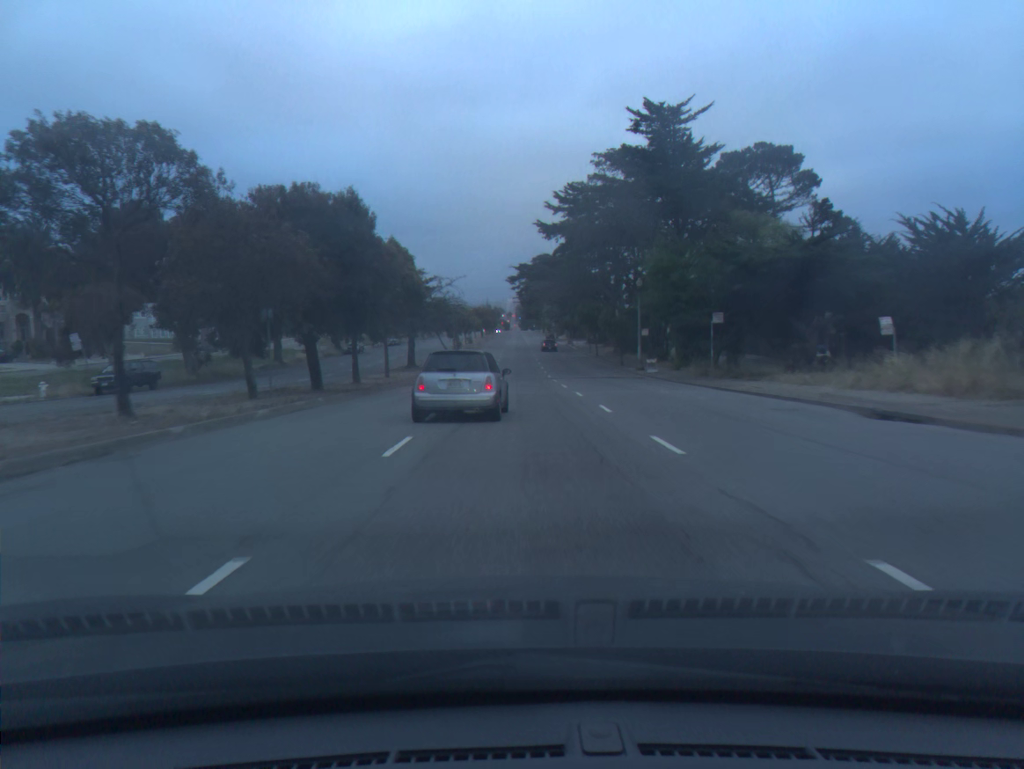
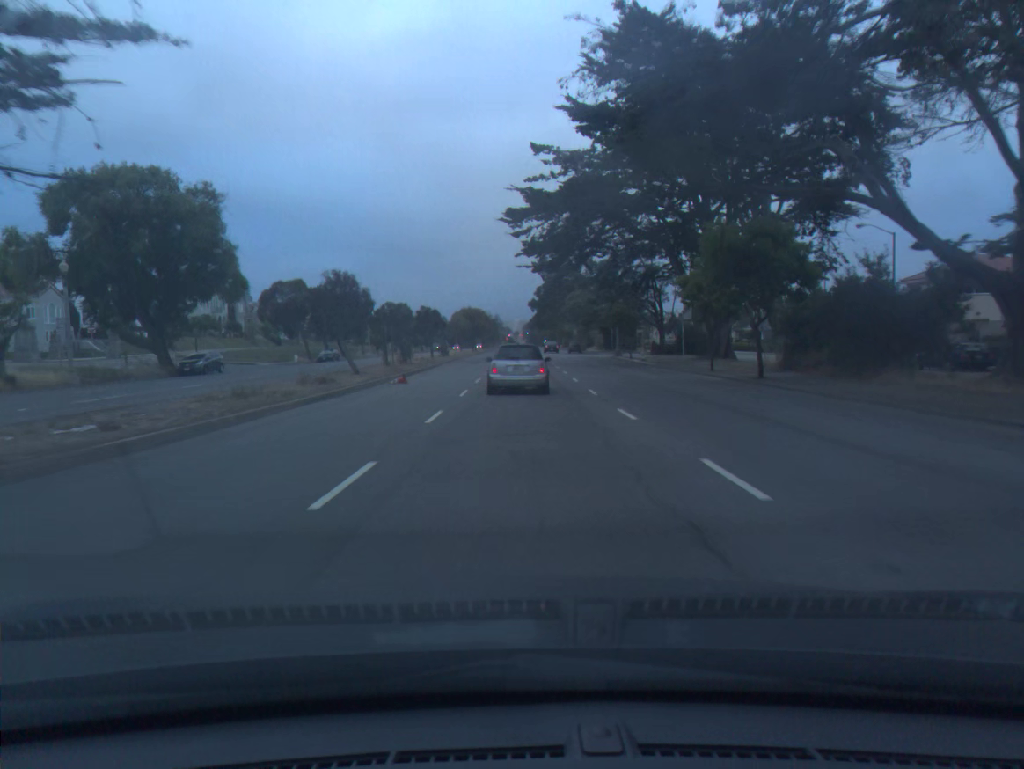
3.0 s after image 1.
(-0.2, +53.5) m; -1°
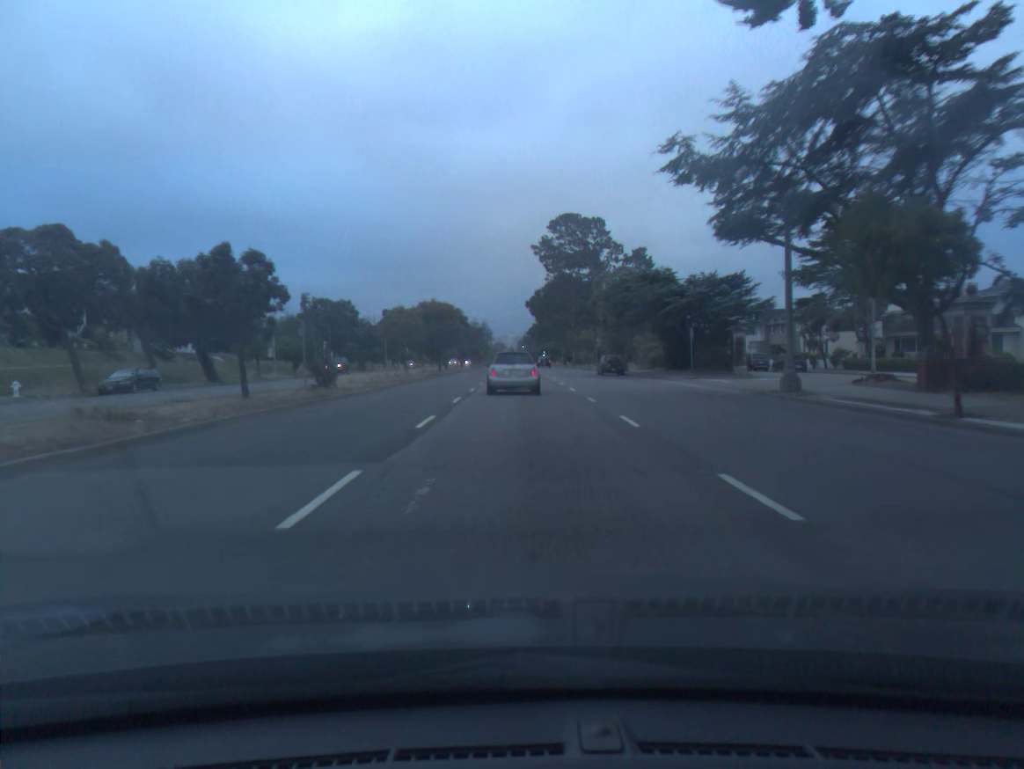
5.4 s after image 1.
(+0.3, +44.7) m; +1°
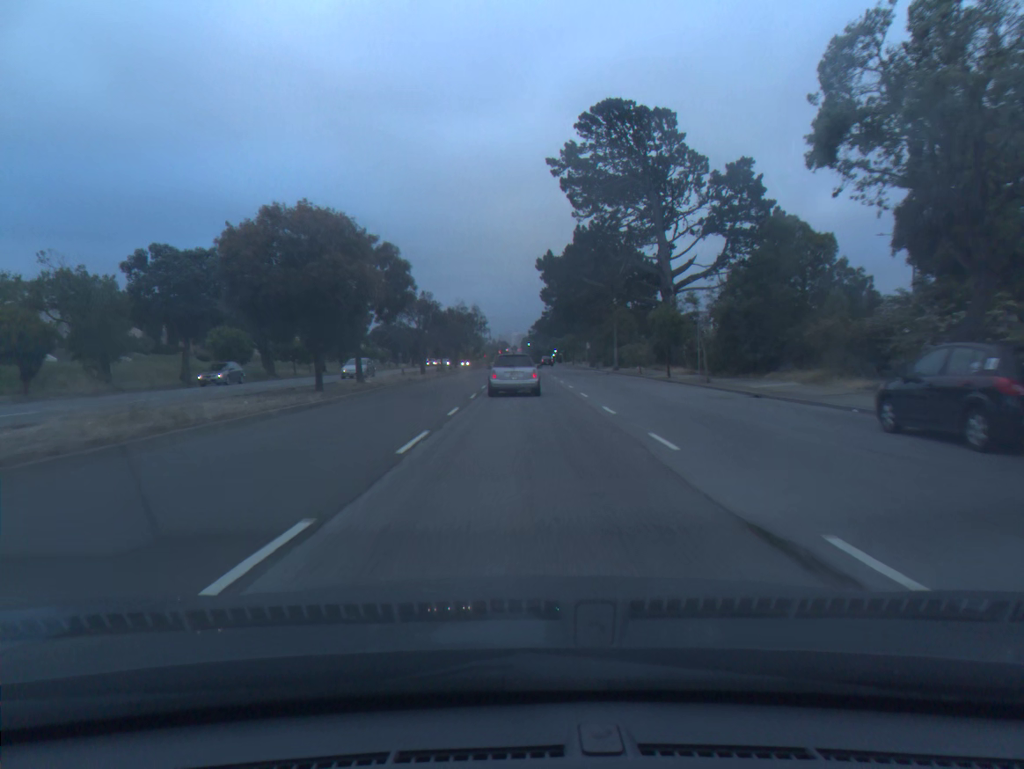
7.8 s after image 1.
(0.0, +46.5) m; 0°
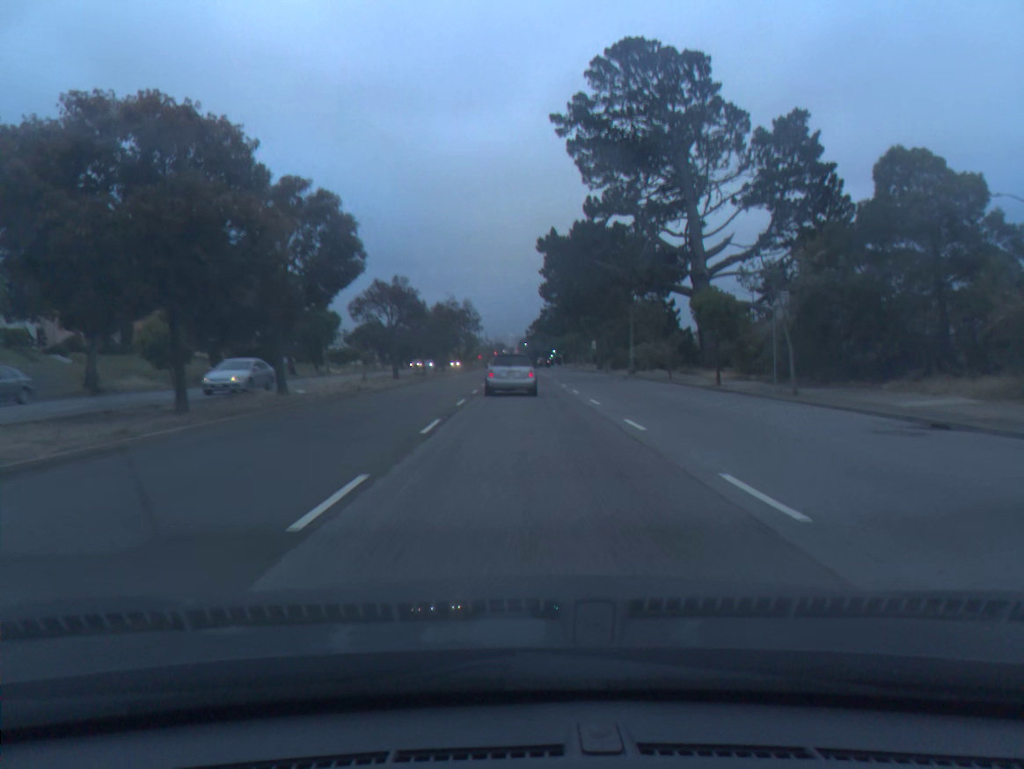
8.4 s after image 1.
(0.0, +11.7) m; 0°
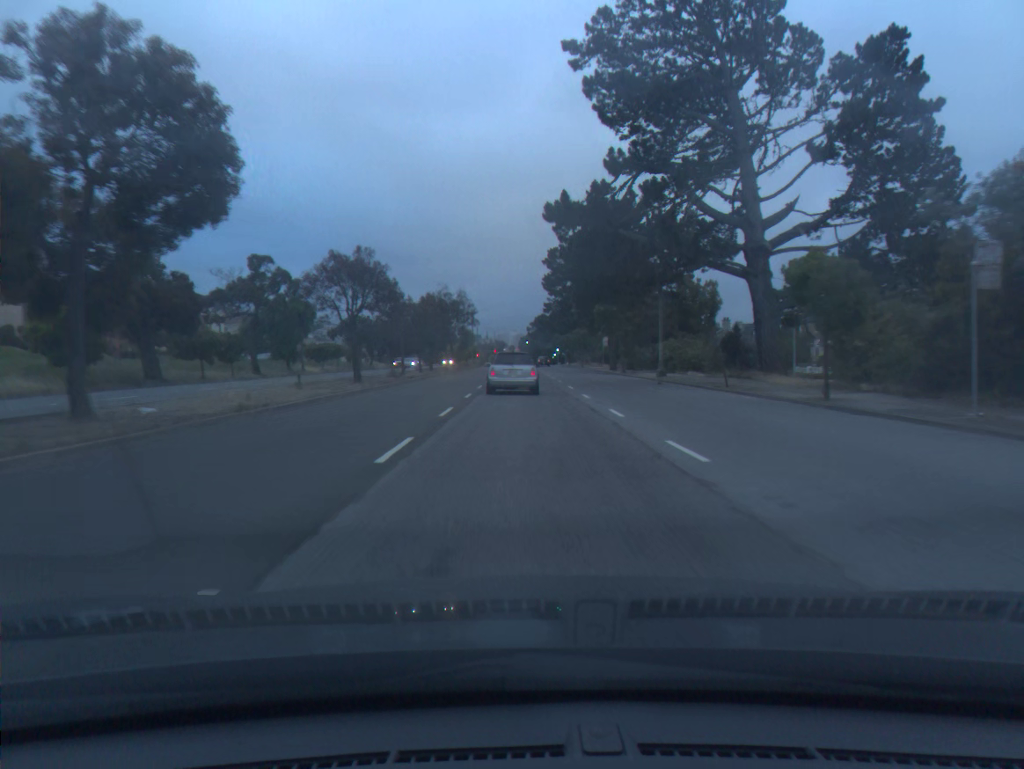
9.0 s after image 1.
(0.0, +11.6) m; 0°
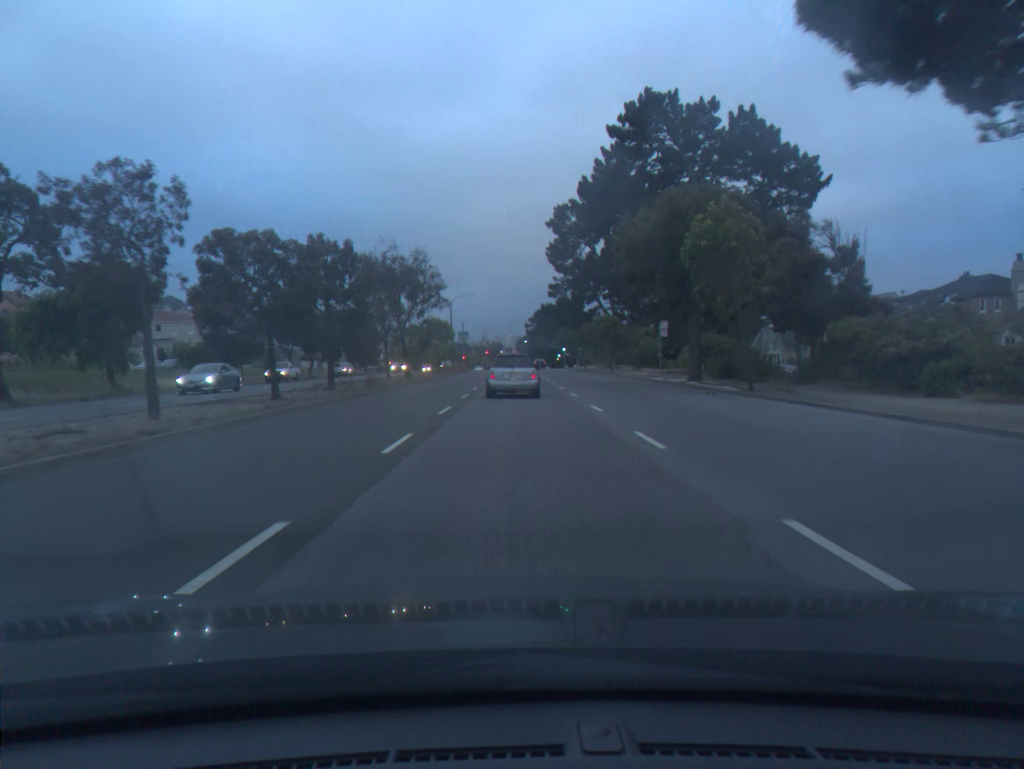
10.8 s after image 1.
(+0.3, +34.7) m; 0°
